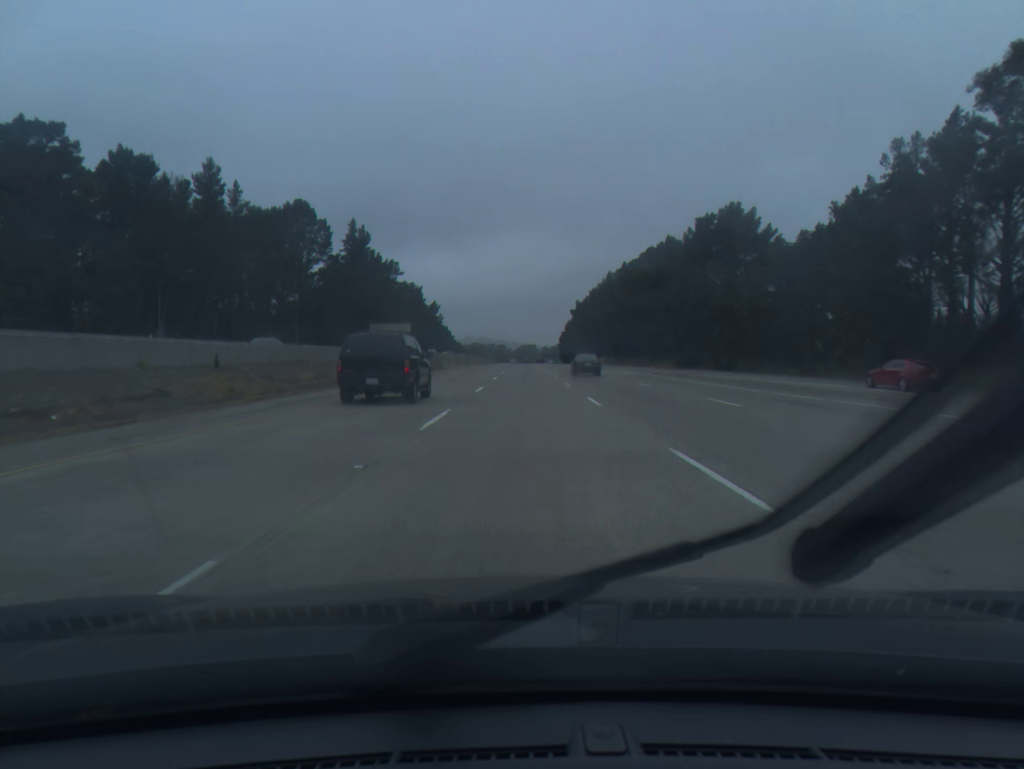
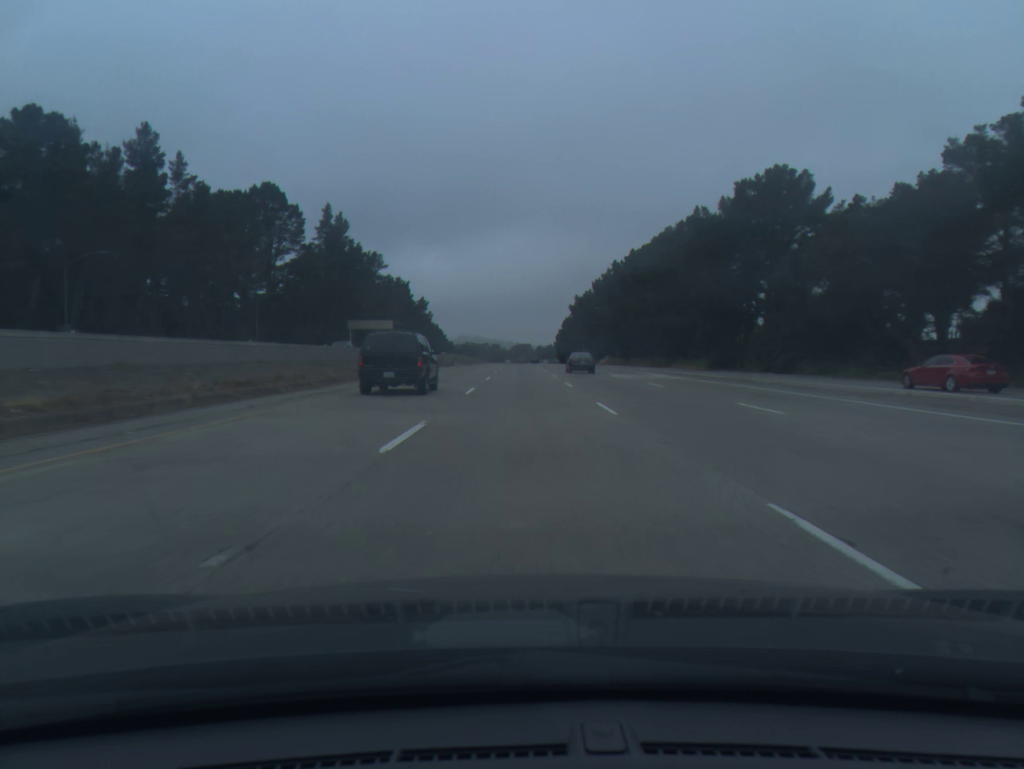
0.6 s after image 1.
(0.0, +18.7) m; 0°
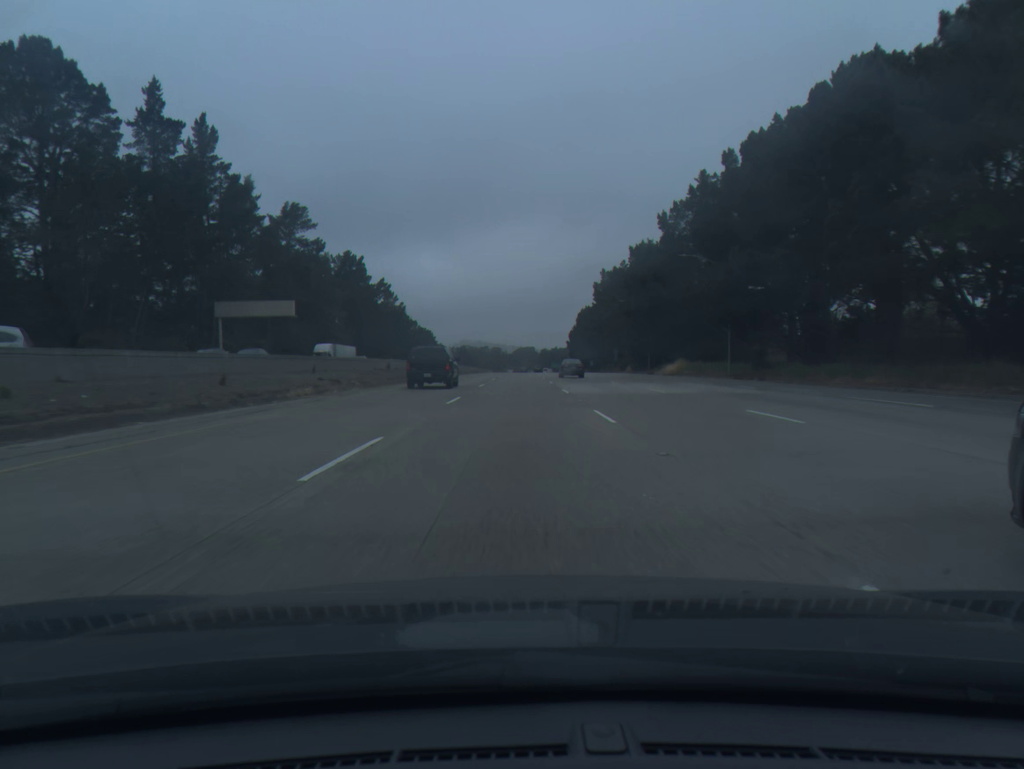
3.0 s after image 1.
(+0.4, +74.8) m; 0°
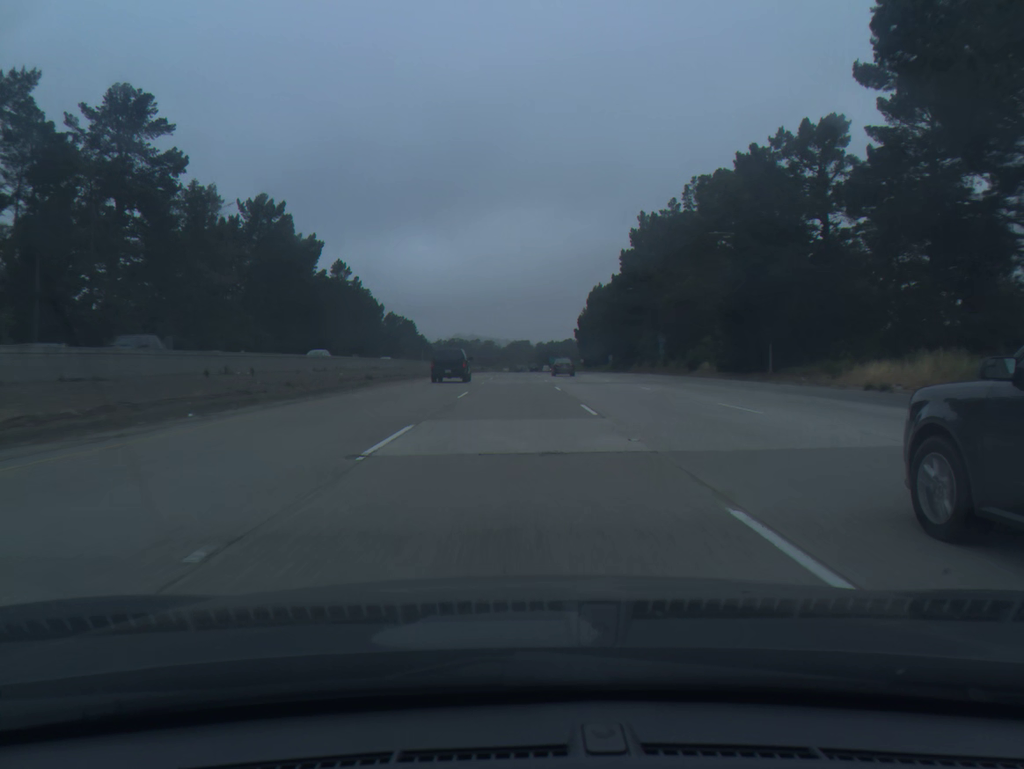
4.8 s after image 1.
(0.0, +56.2) m; 0°
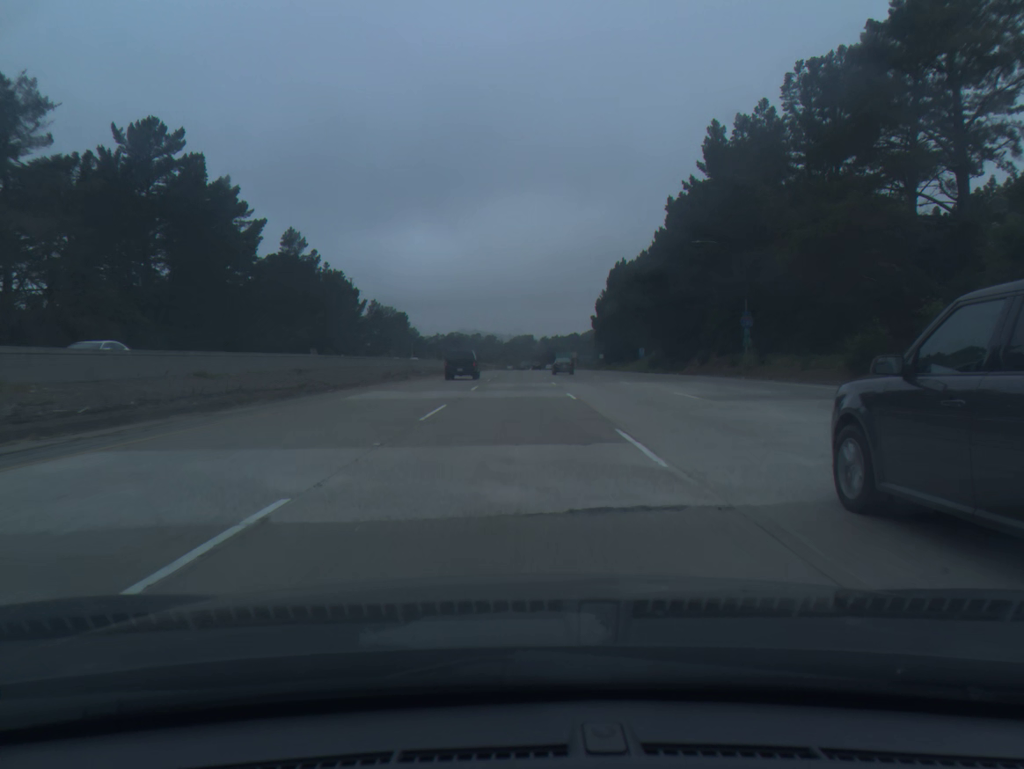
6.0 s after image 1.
(0.0, +37.5) m; 0°
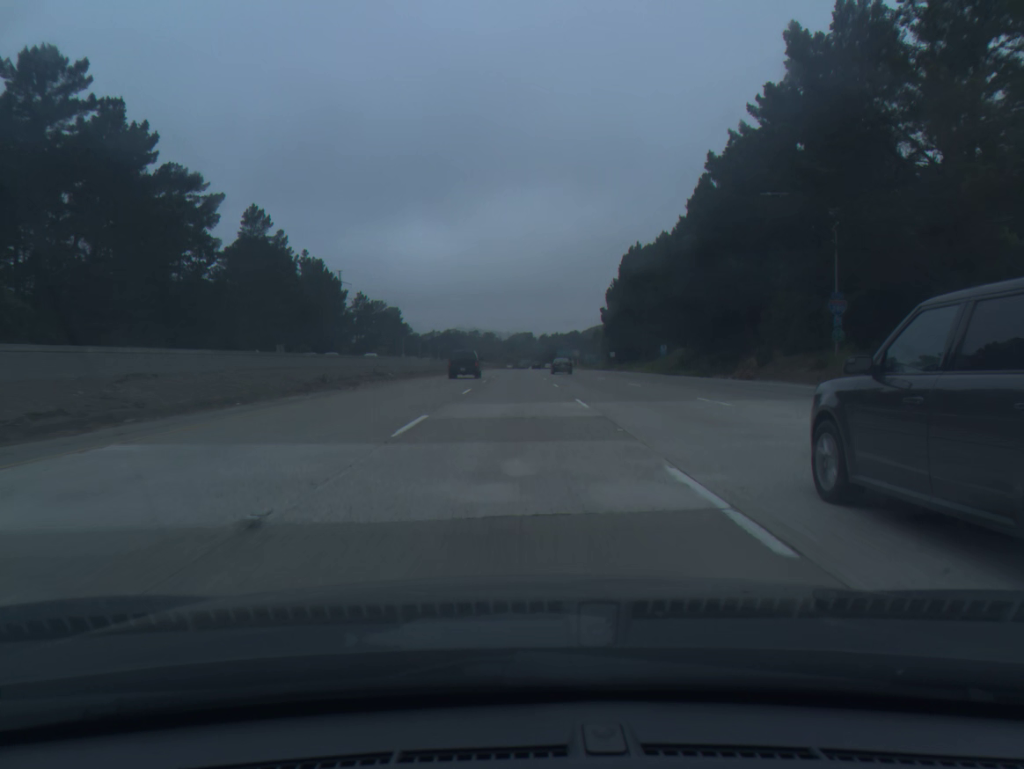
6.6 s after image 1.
(0.0, +18.8) m; 0°
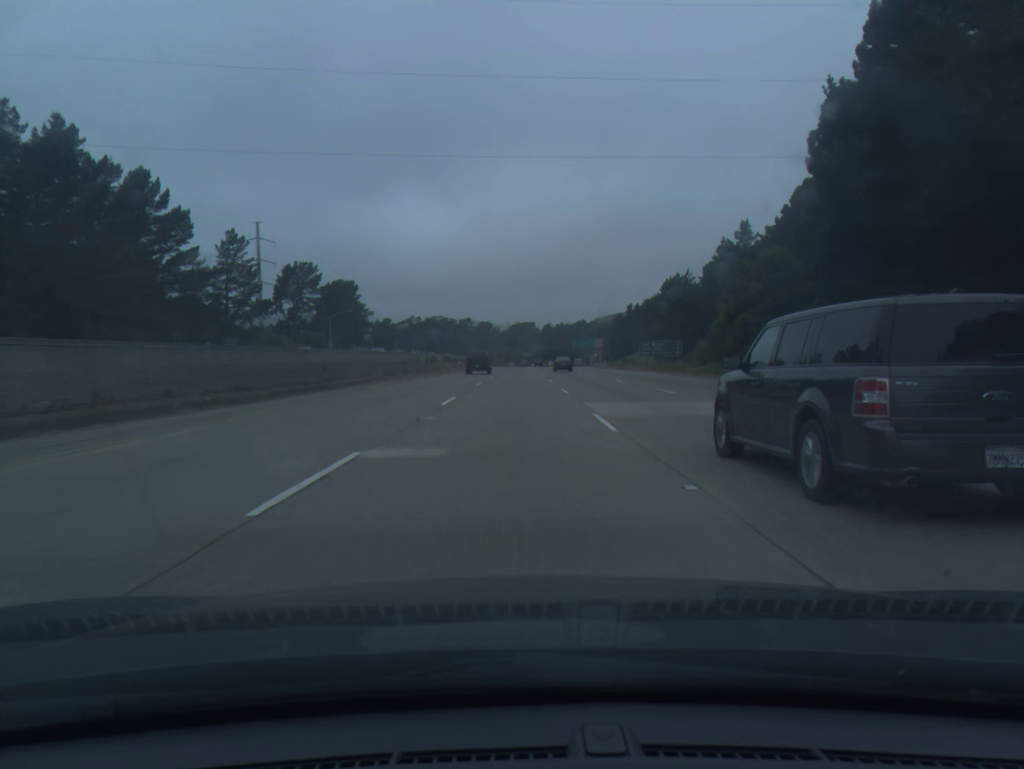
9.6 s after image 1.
(0.0, +94.0) m; 0°
